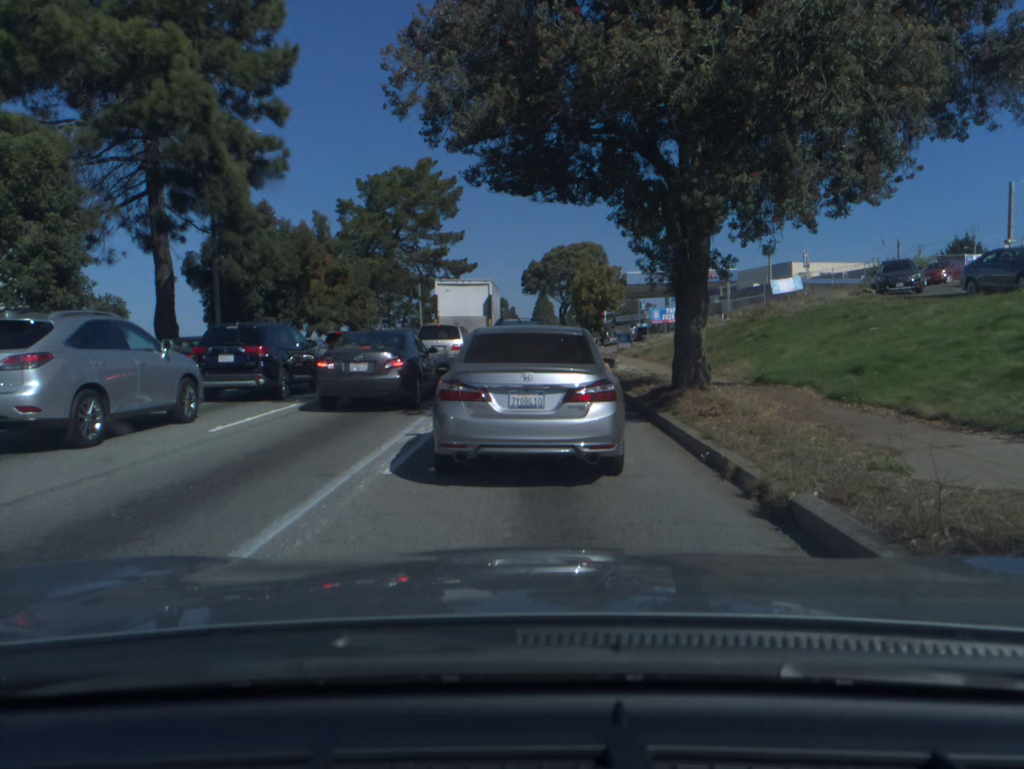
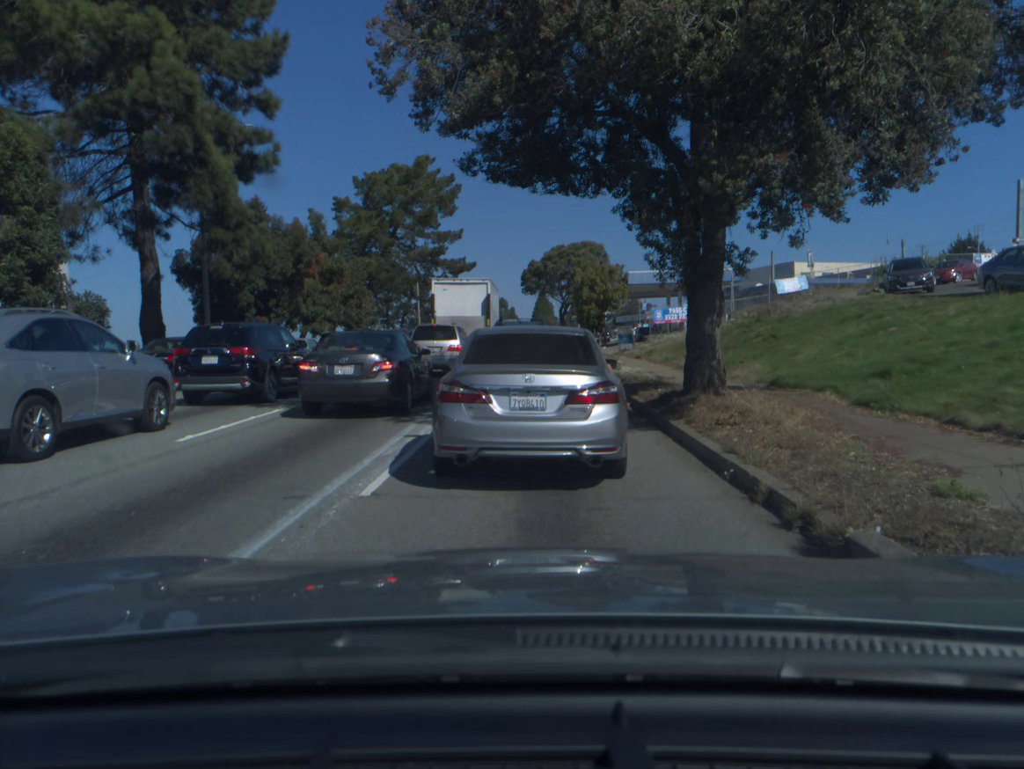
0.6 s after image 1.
(0.0, +1.0) m; 0°
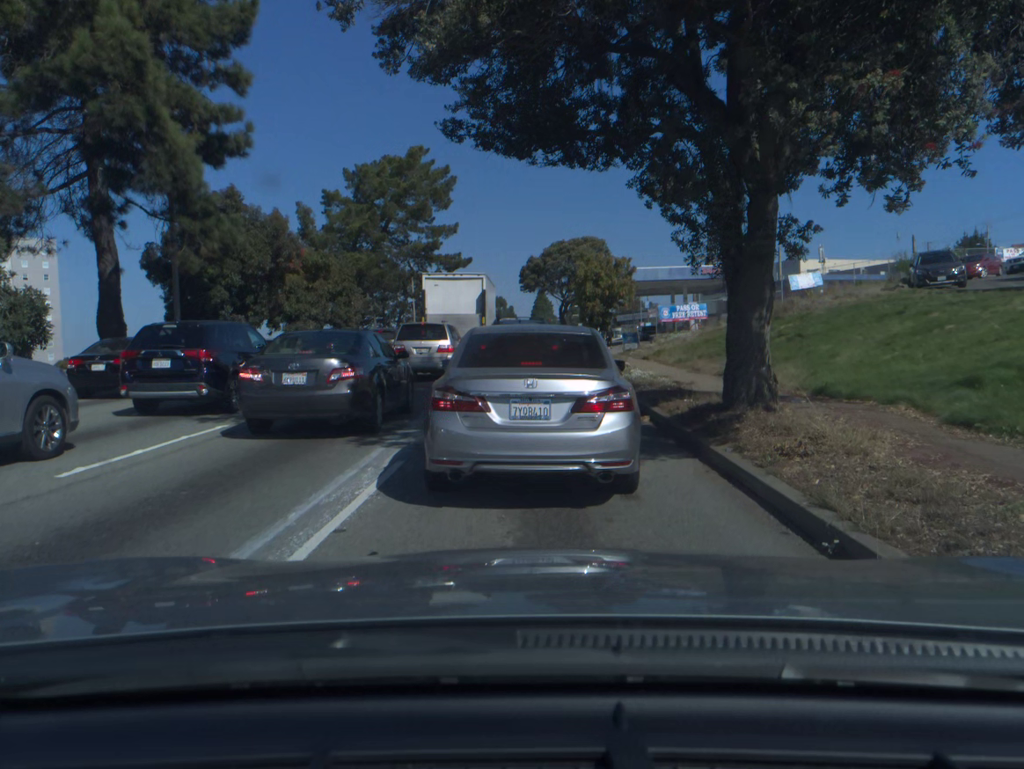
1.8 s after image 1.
(0.0, +2.5) m; 0°
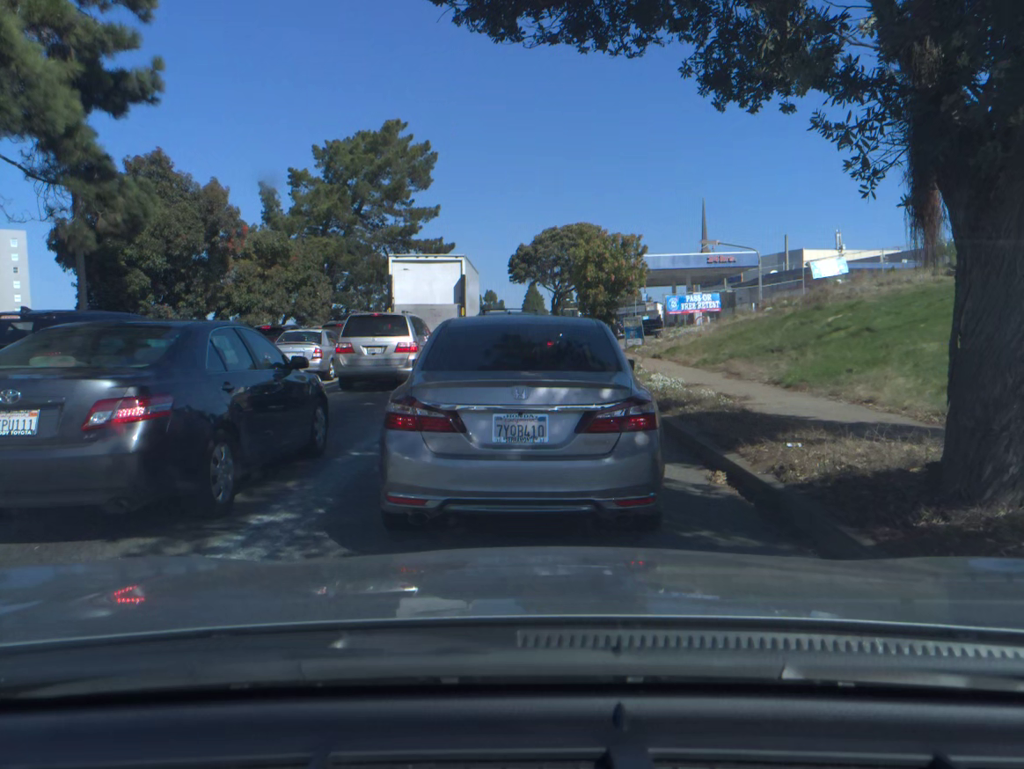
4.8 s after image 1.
(+0.1, +5.5) m; 0°
